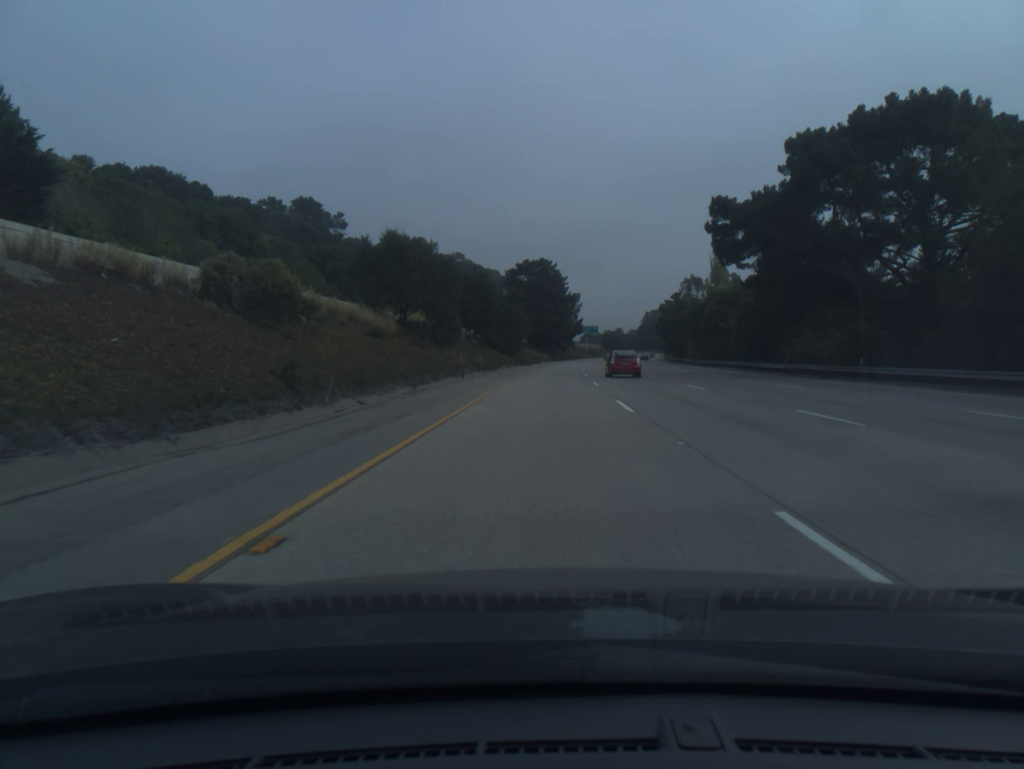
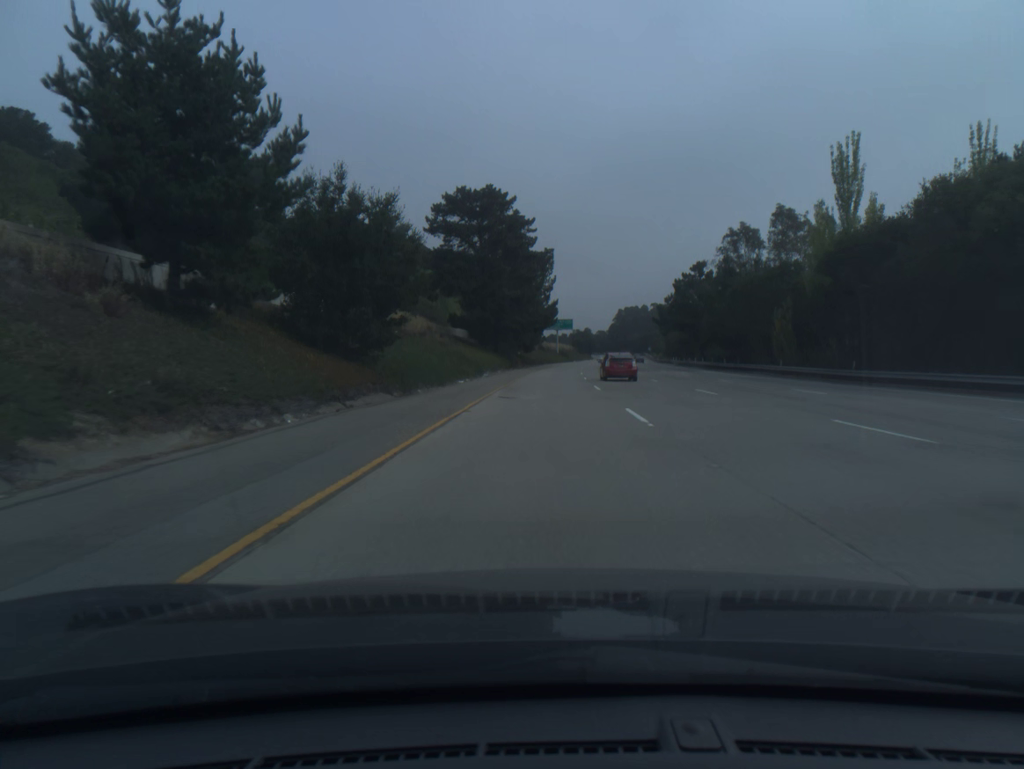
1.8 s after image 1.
(+1.4, +60.9) m; +3°
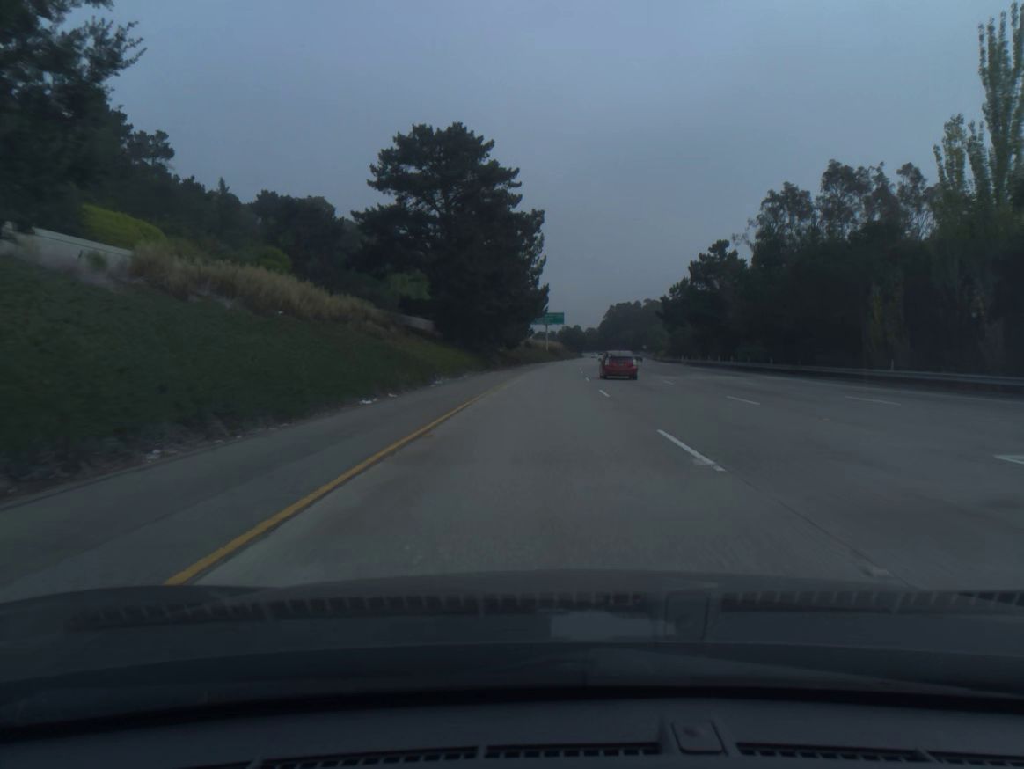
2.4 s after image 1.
(+0.1, +20.3) m; +1°
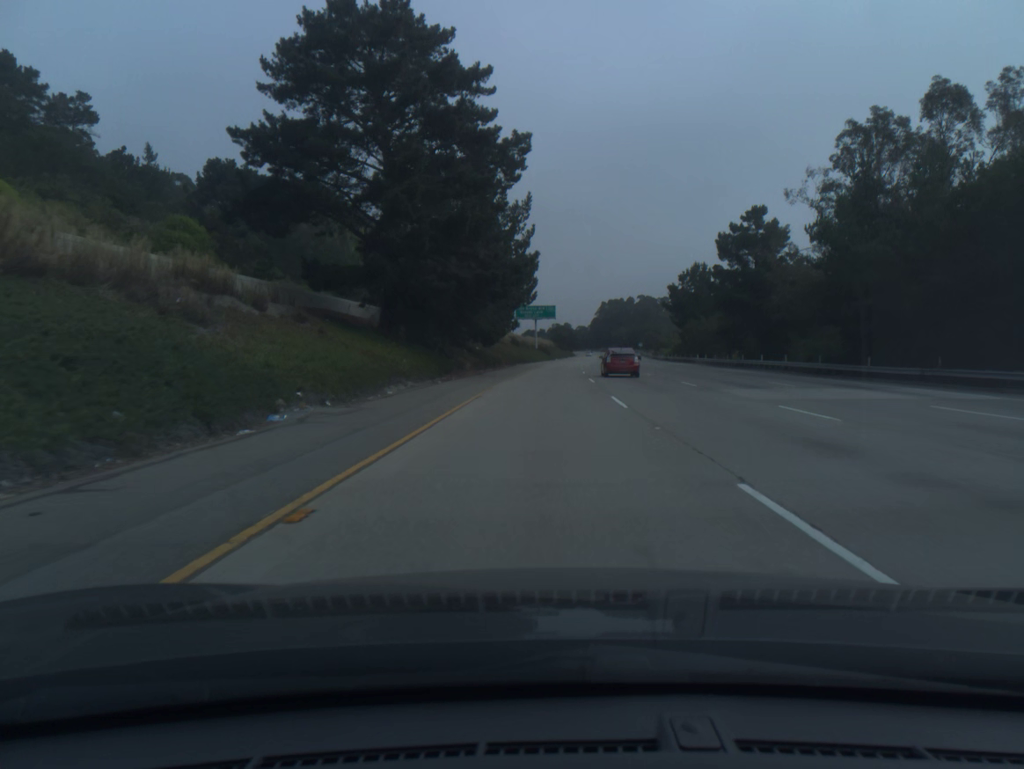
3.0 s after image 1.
(+0.1, +20.3) m; +1°
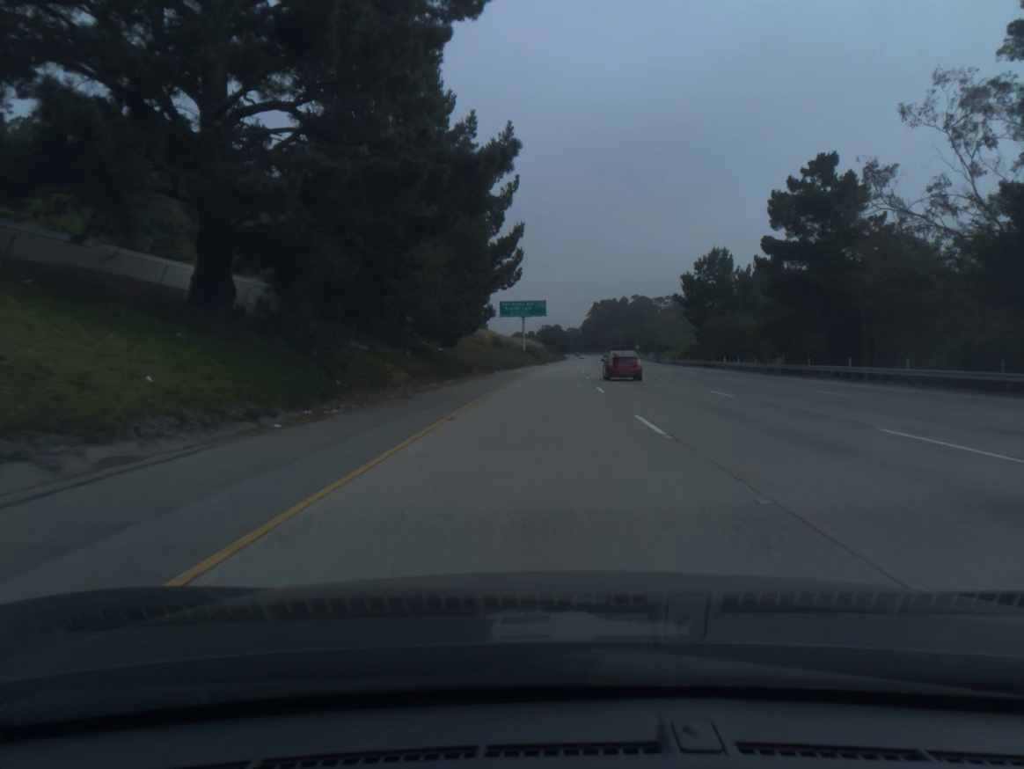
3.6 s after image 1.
(+0.1, +20.3) m; +1°
